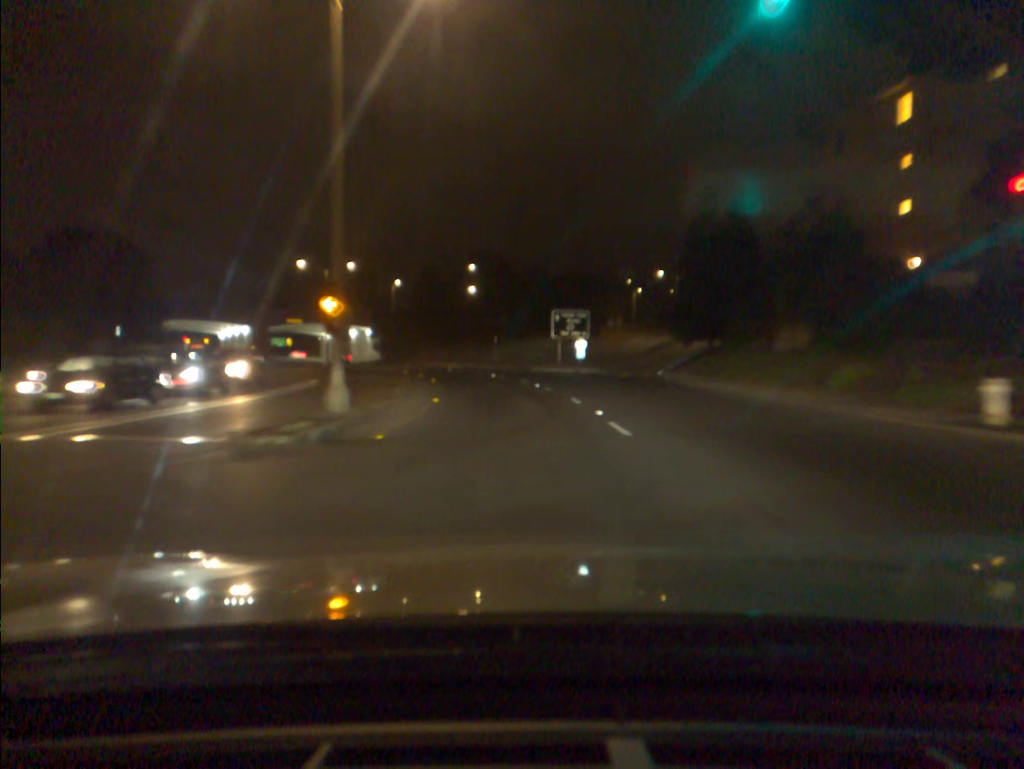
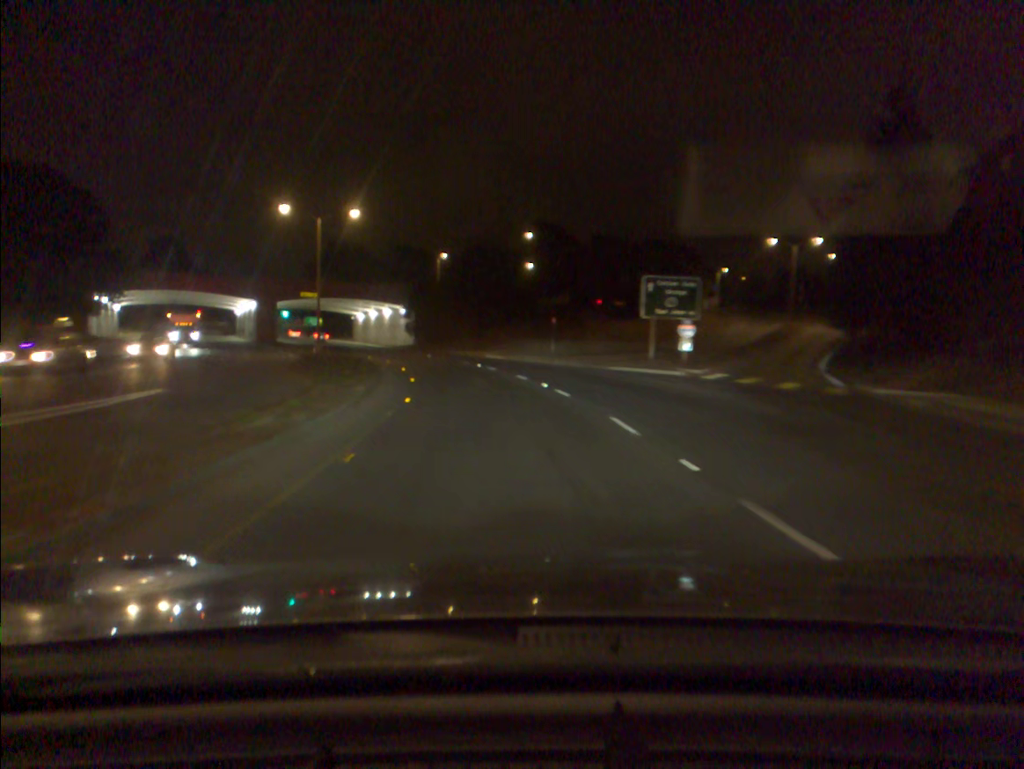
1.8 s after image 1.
(-0.7, +21.7) m; -4°
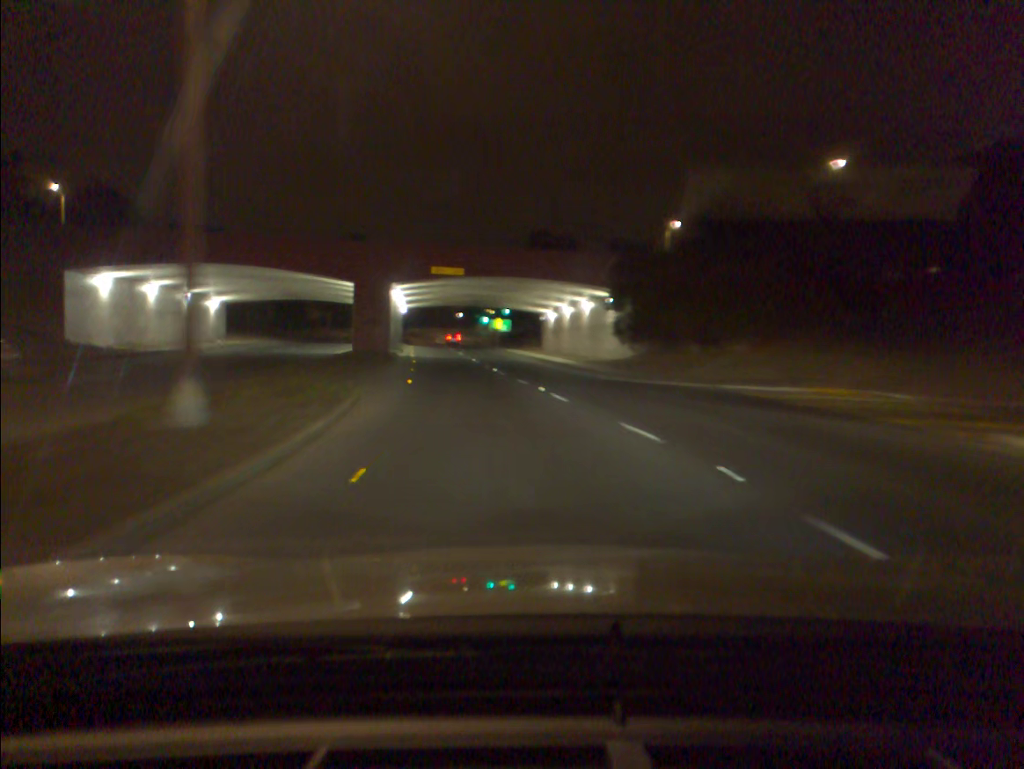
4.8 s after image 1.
(-6.1, +43.3) m; -16°
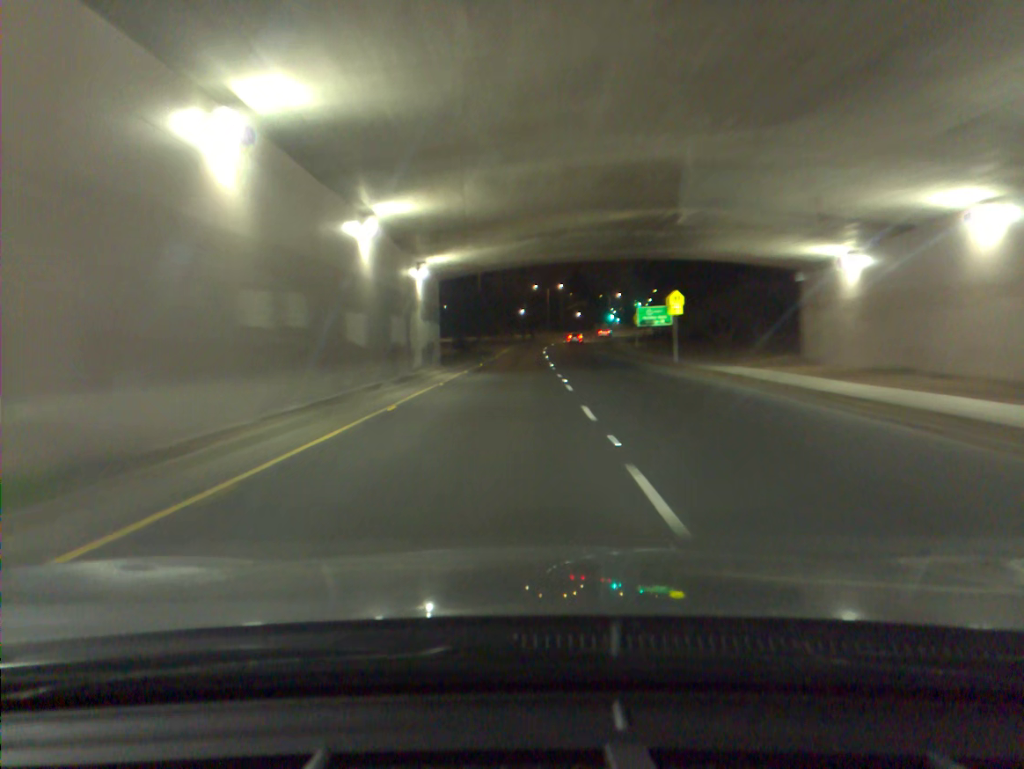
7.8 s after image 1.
(-4.8, +55.0) m; -8°
